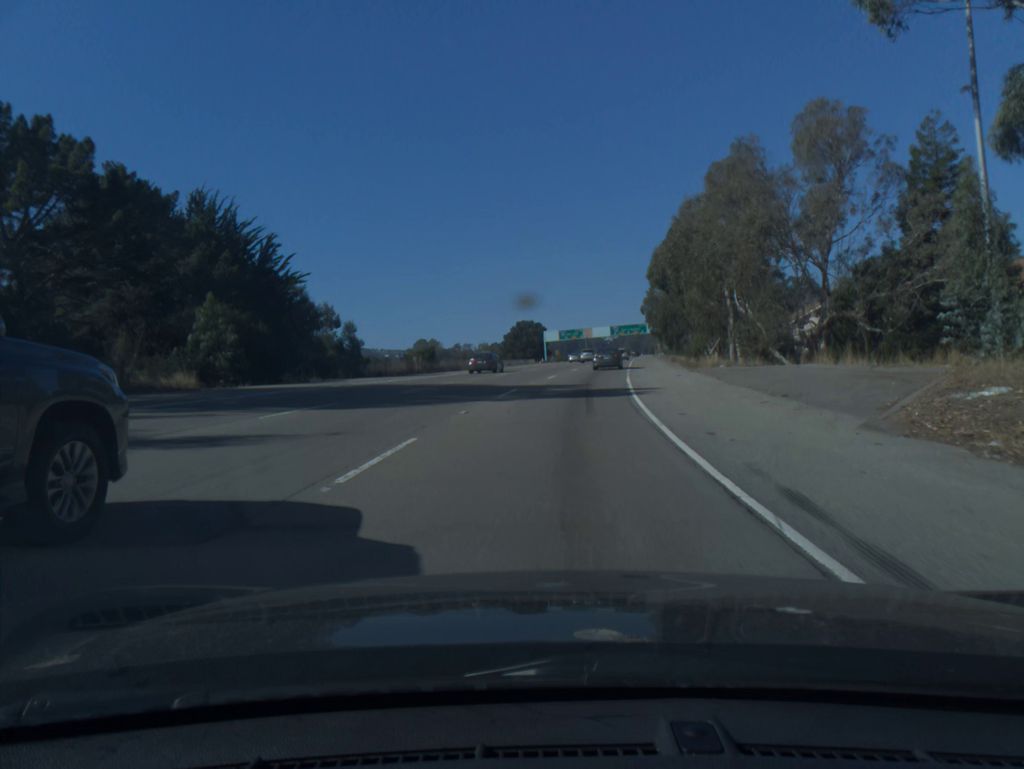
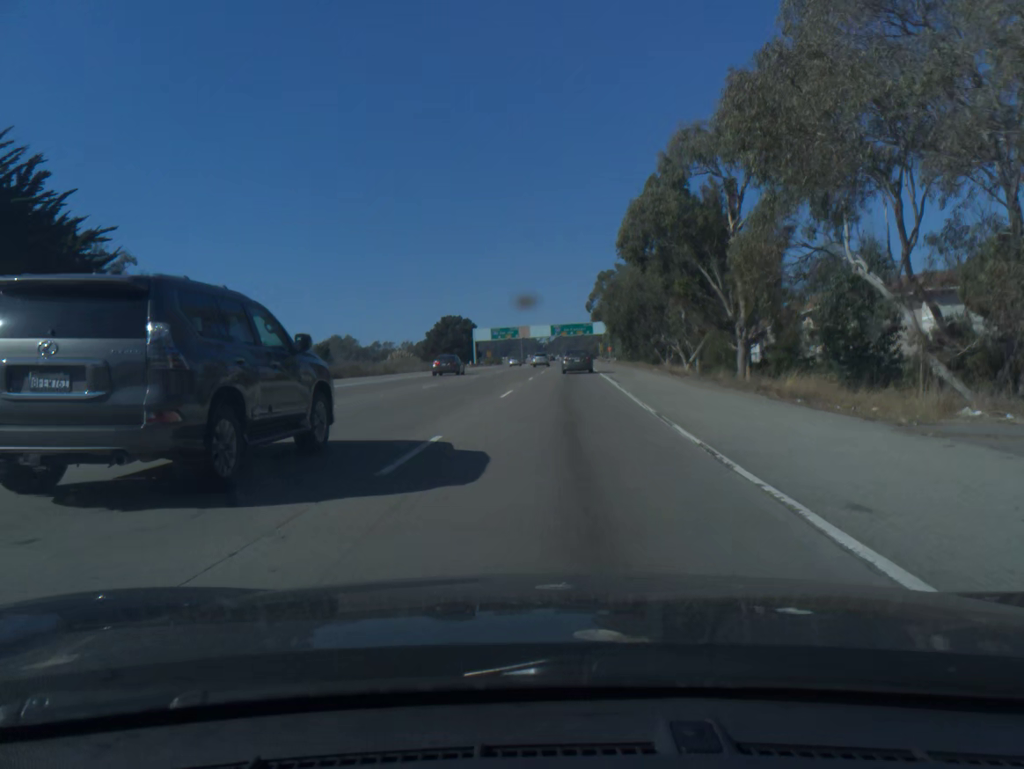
(+1.2, +28.1) m; +5°
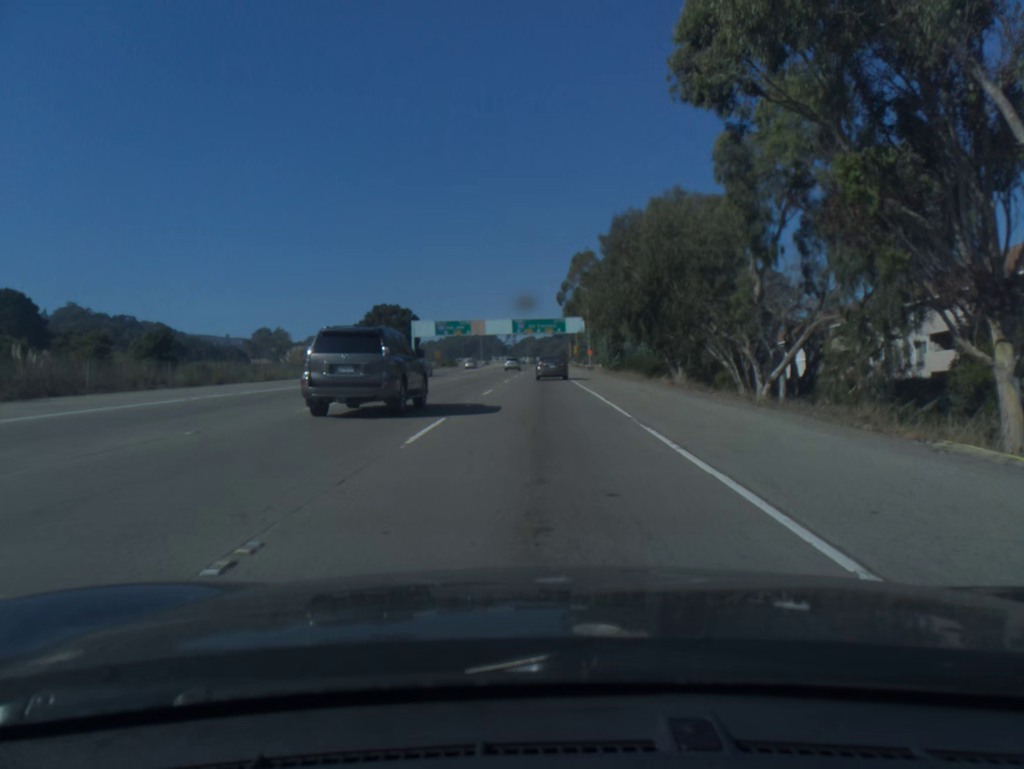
(+1.3, +40.2) m; +2°
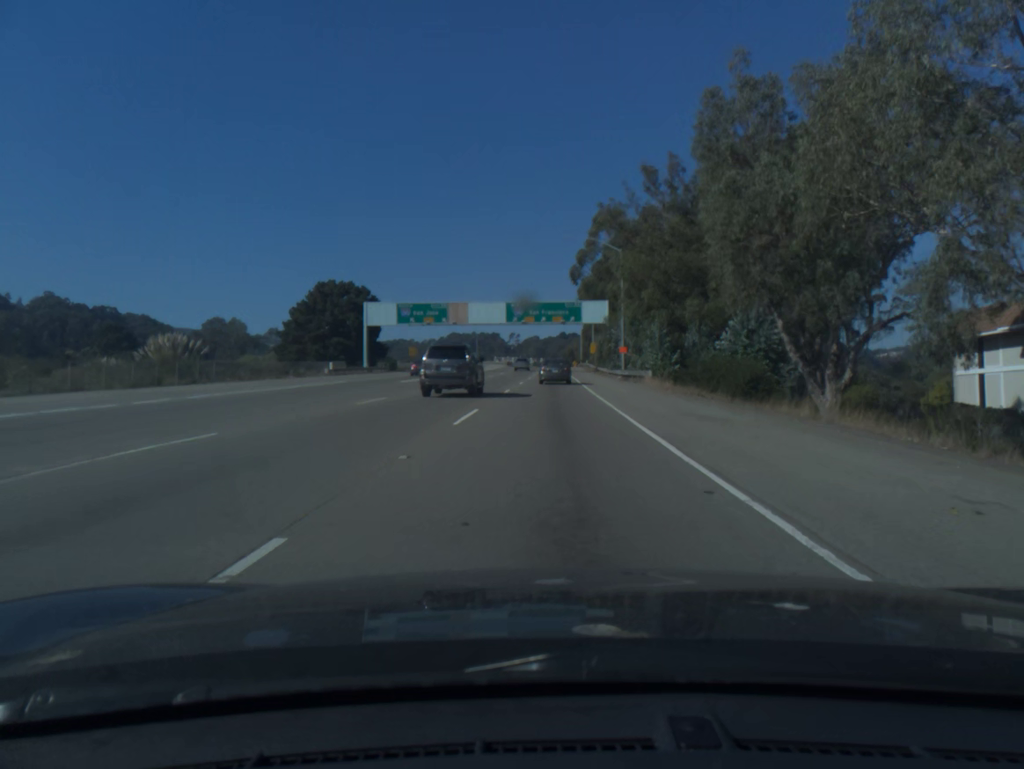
(-0.1, +38.8) m; 0°
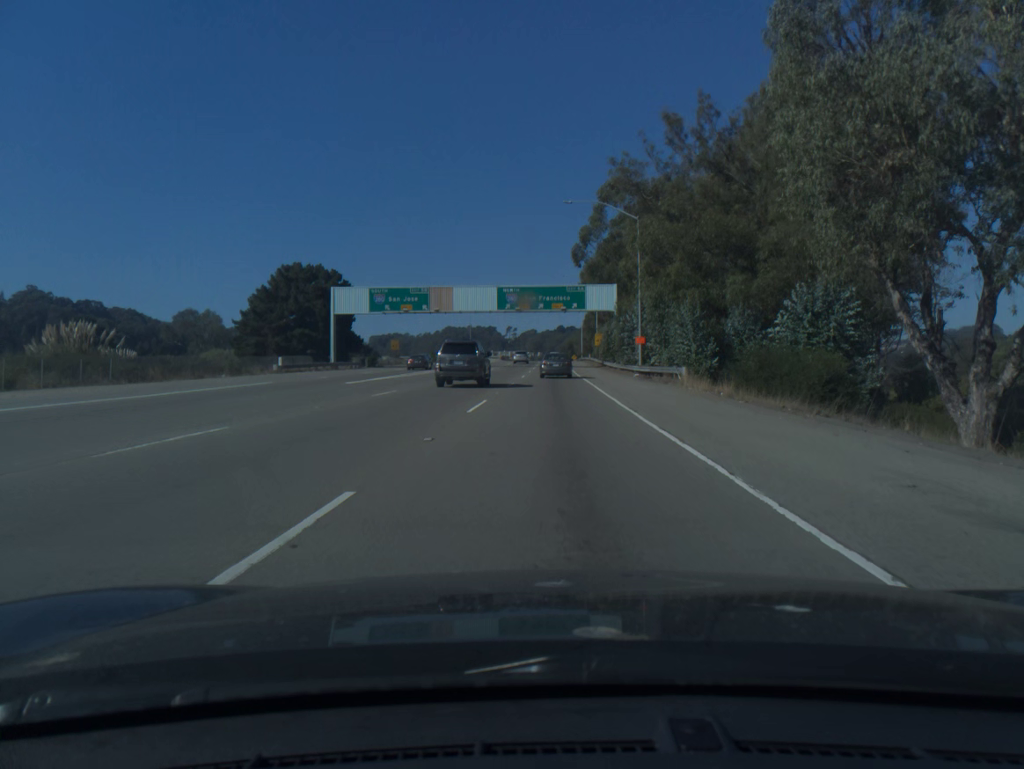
(0.0, +12.8) m; 0°
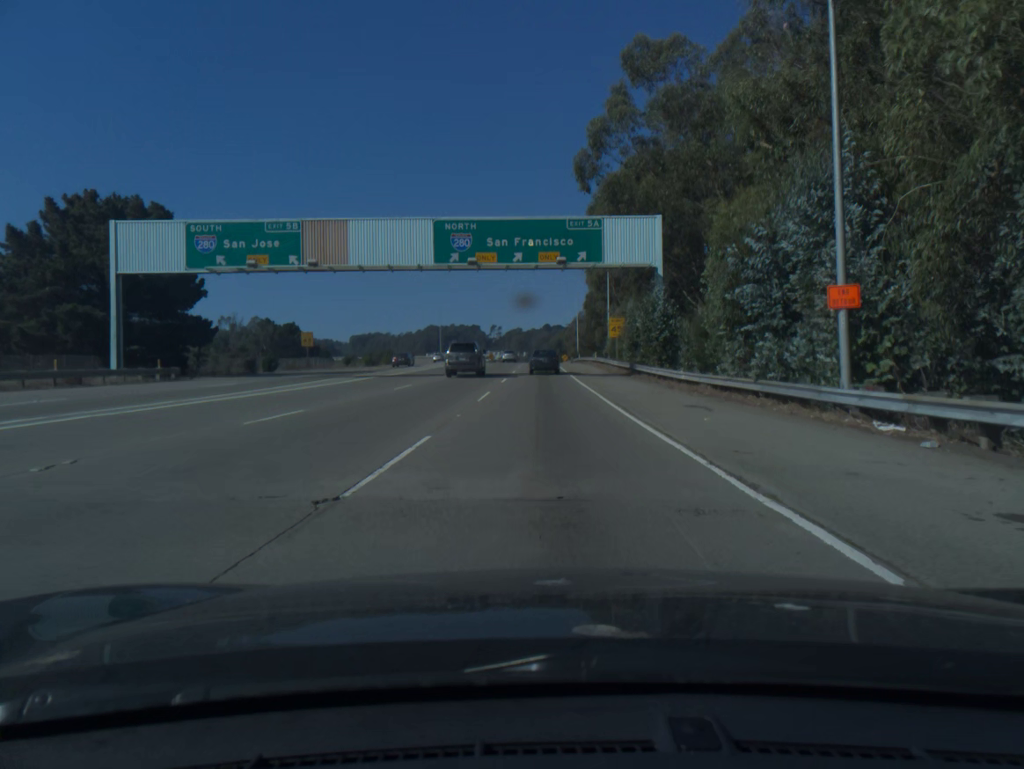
(+0.4, +38.7) m; +1°
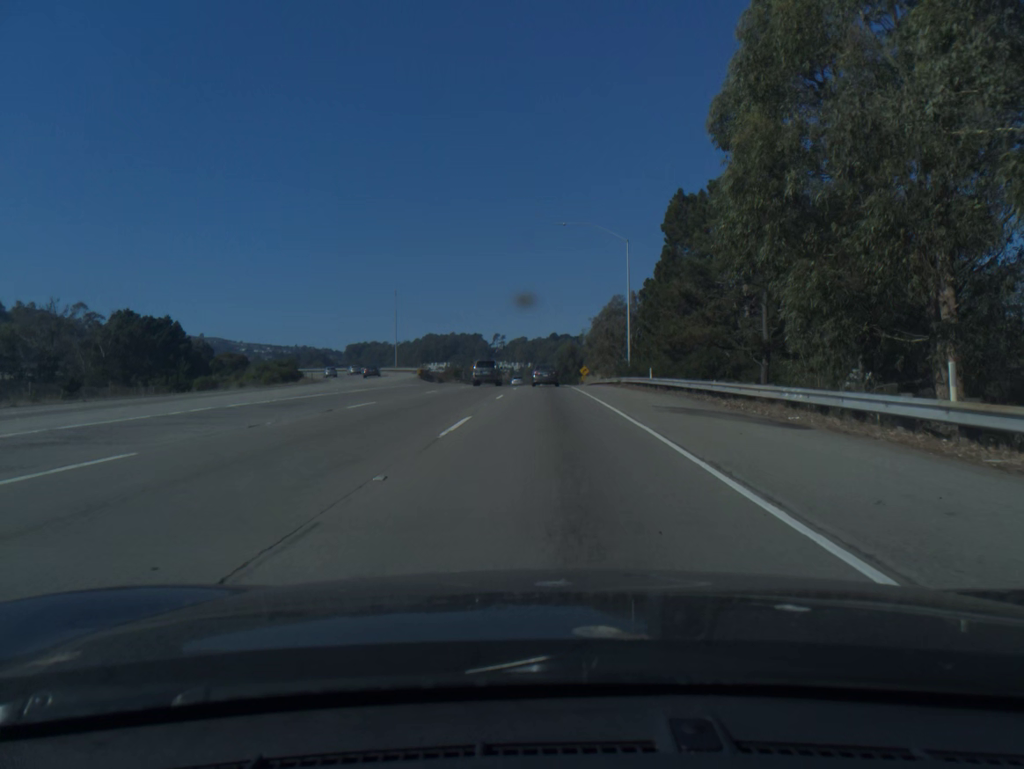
(-0.3, +65.8) m; 0°
